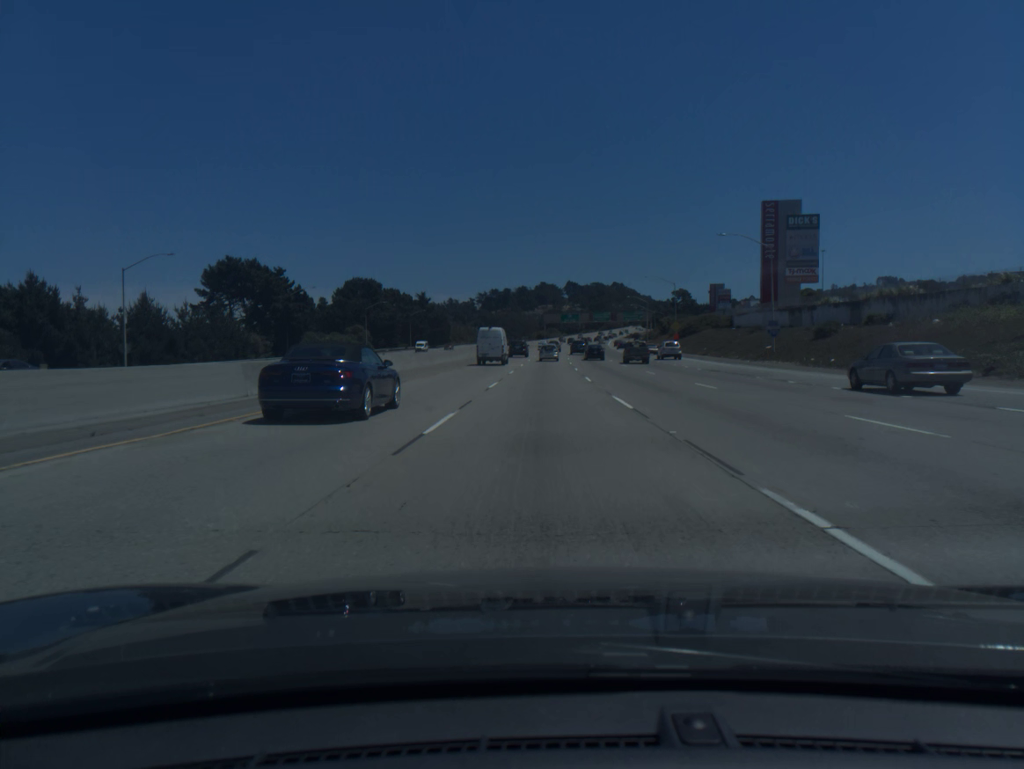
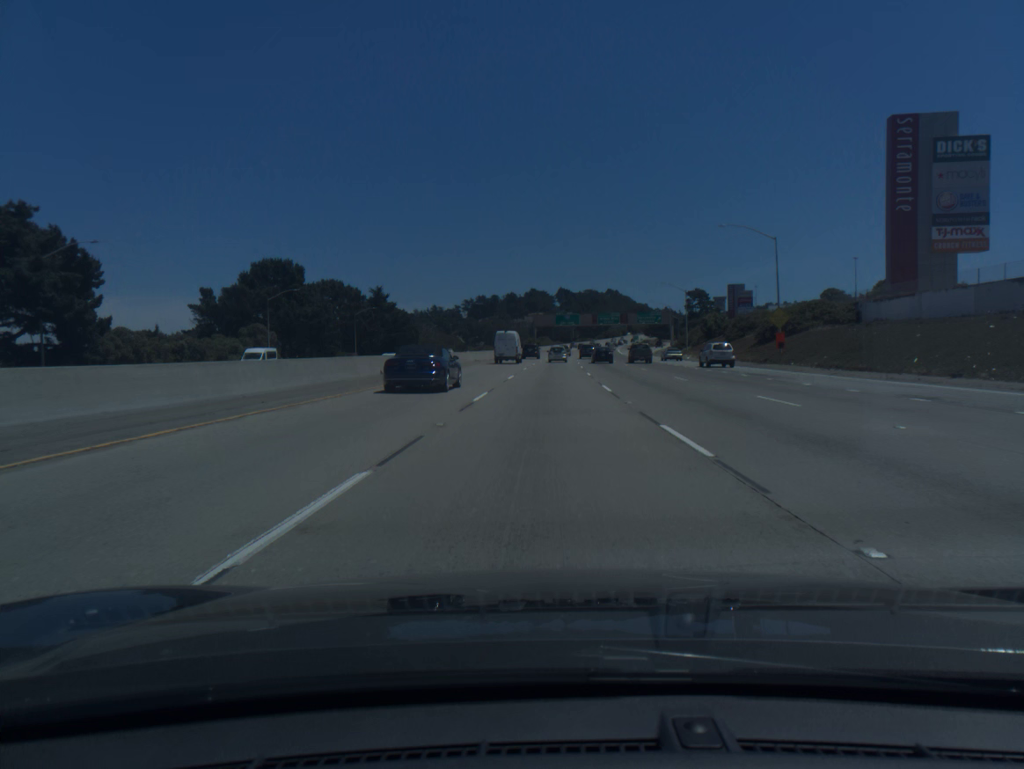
(+0.3, +51.7) m; +1°
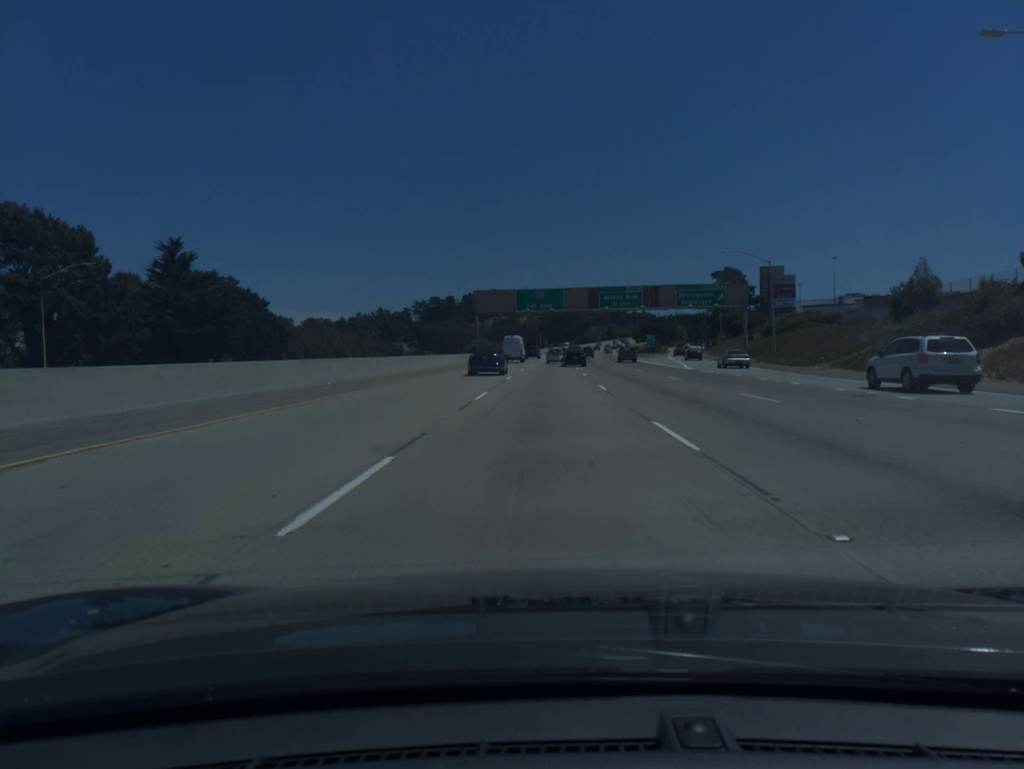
(+1.9, +86.9) m; +2°
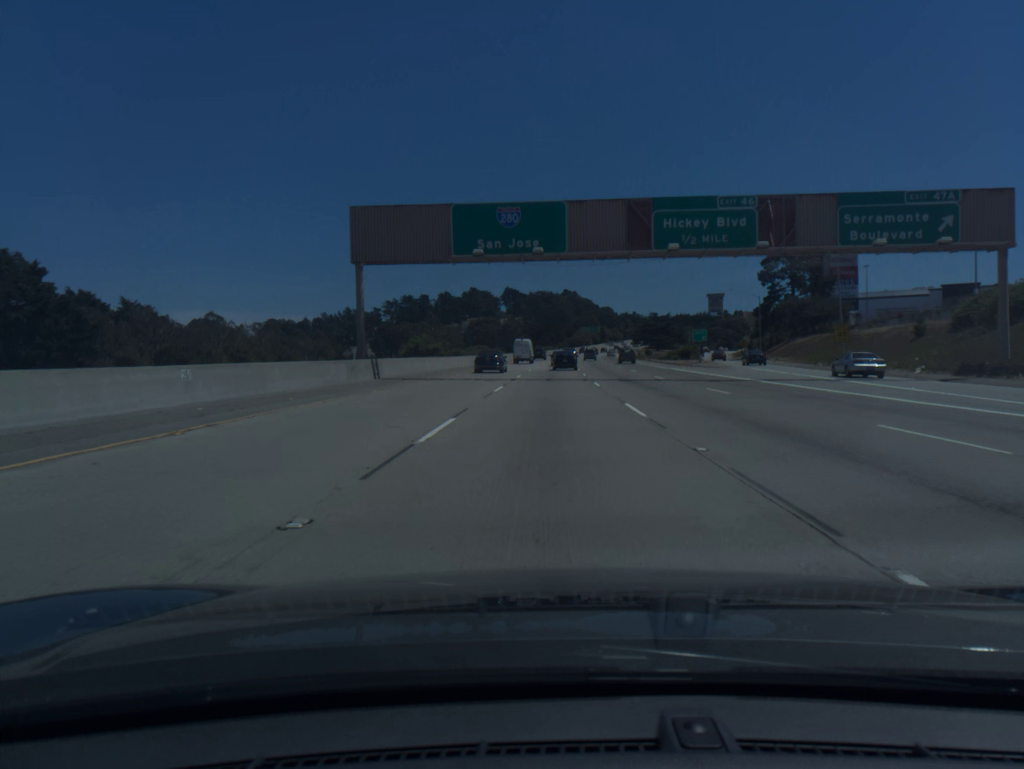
(+0.5, +52.9) m; +1°
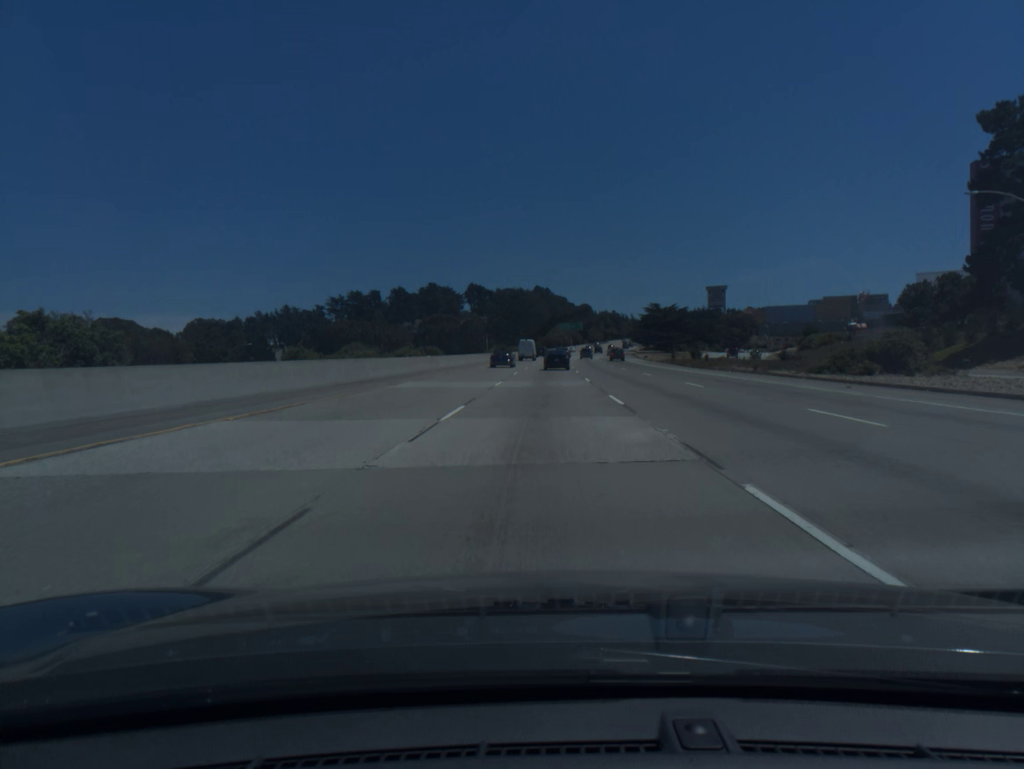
(+1.5, +70.4) m; +2°
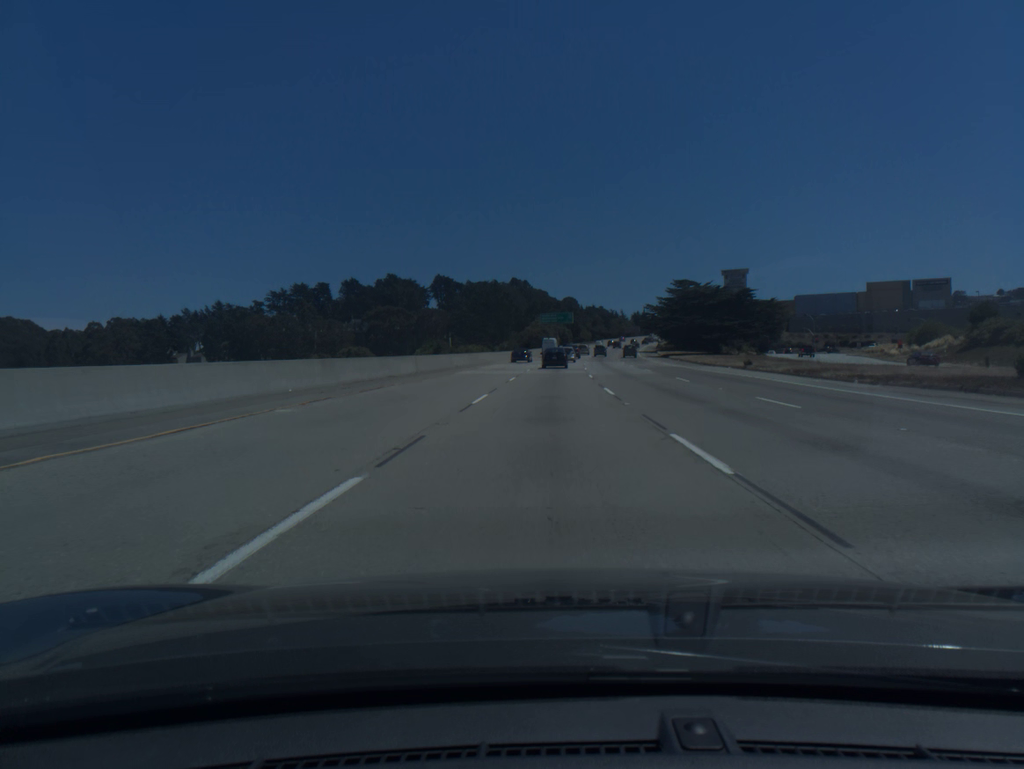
(+0.8, +68.7) m; +1°
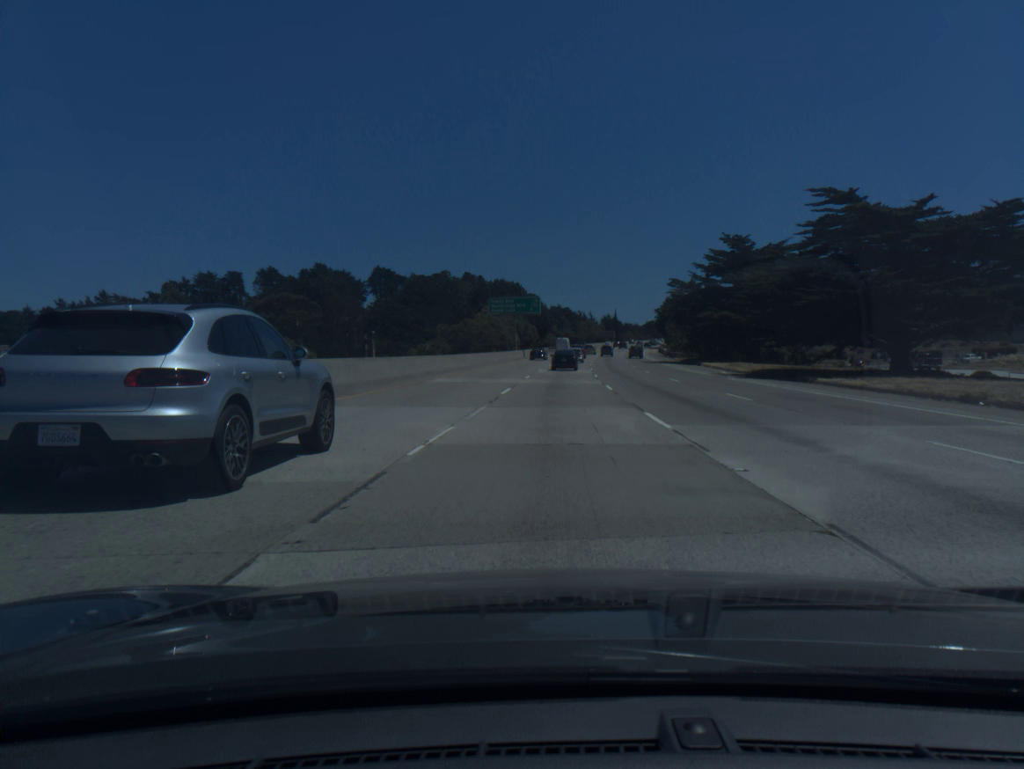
(+1.5, +67.8) m; +3°
